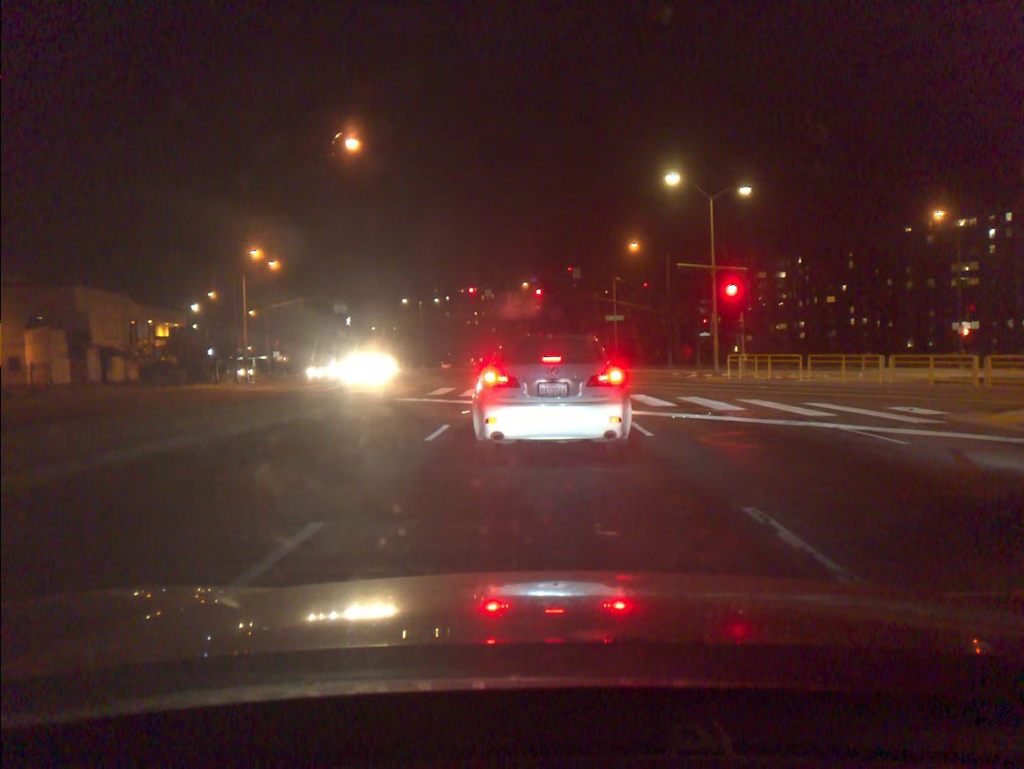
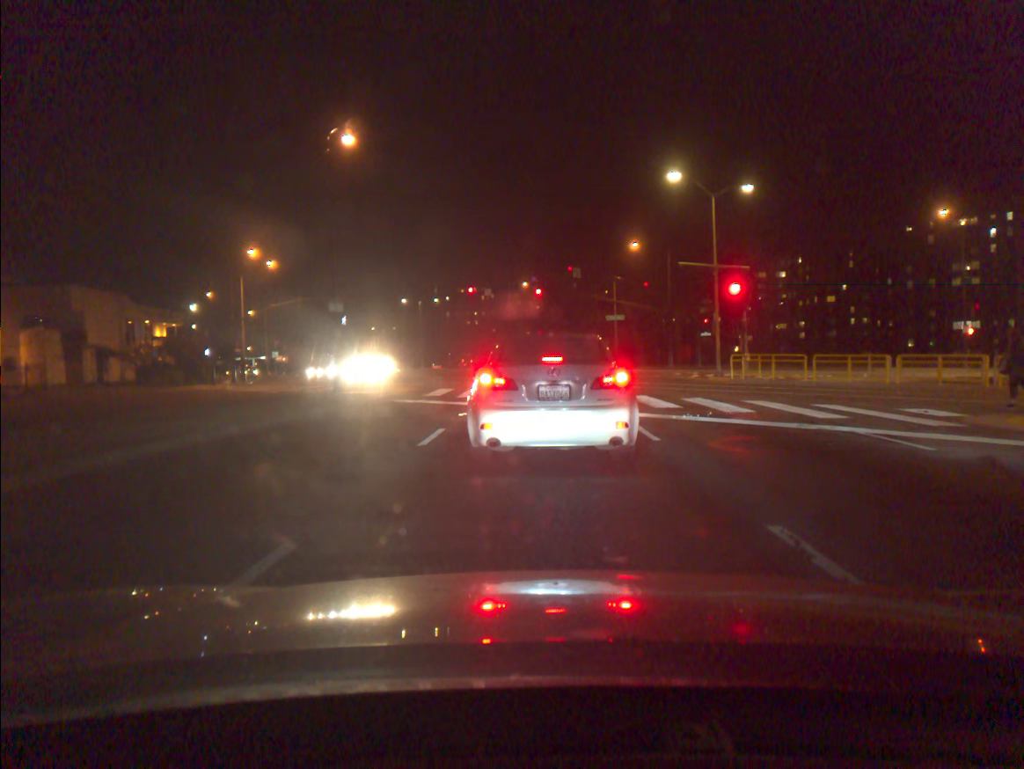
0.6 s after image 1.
(0.0, +0.7) m; 0°
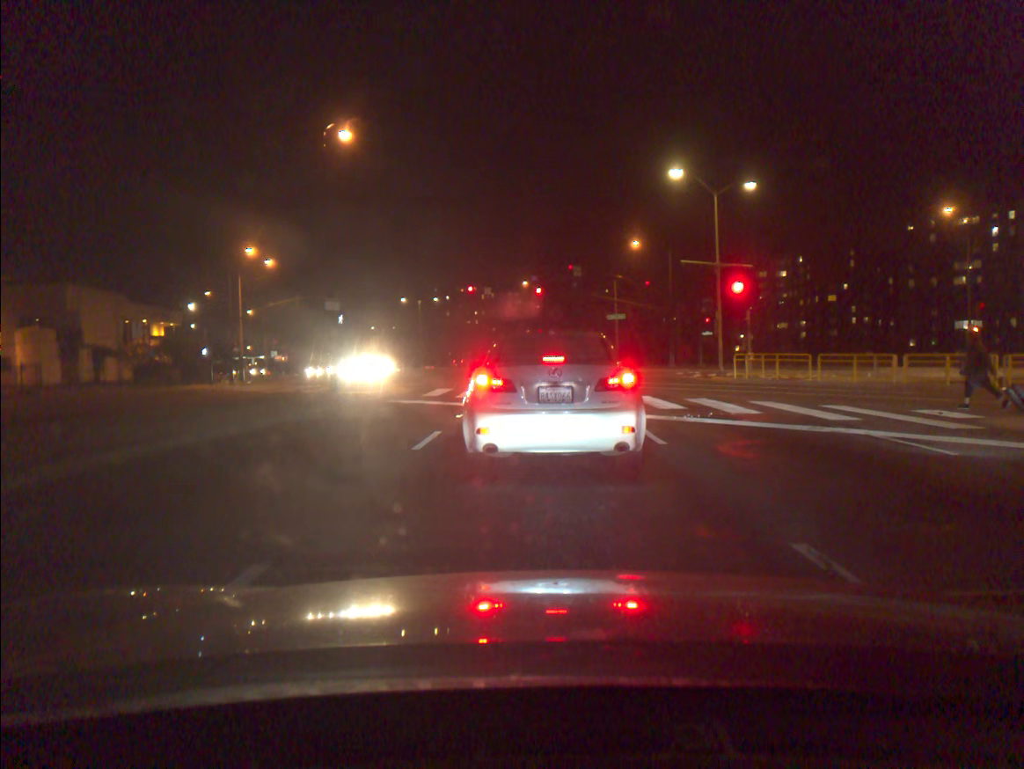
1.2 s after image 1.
(0.0, +0.5) m; 0°
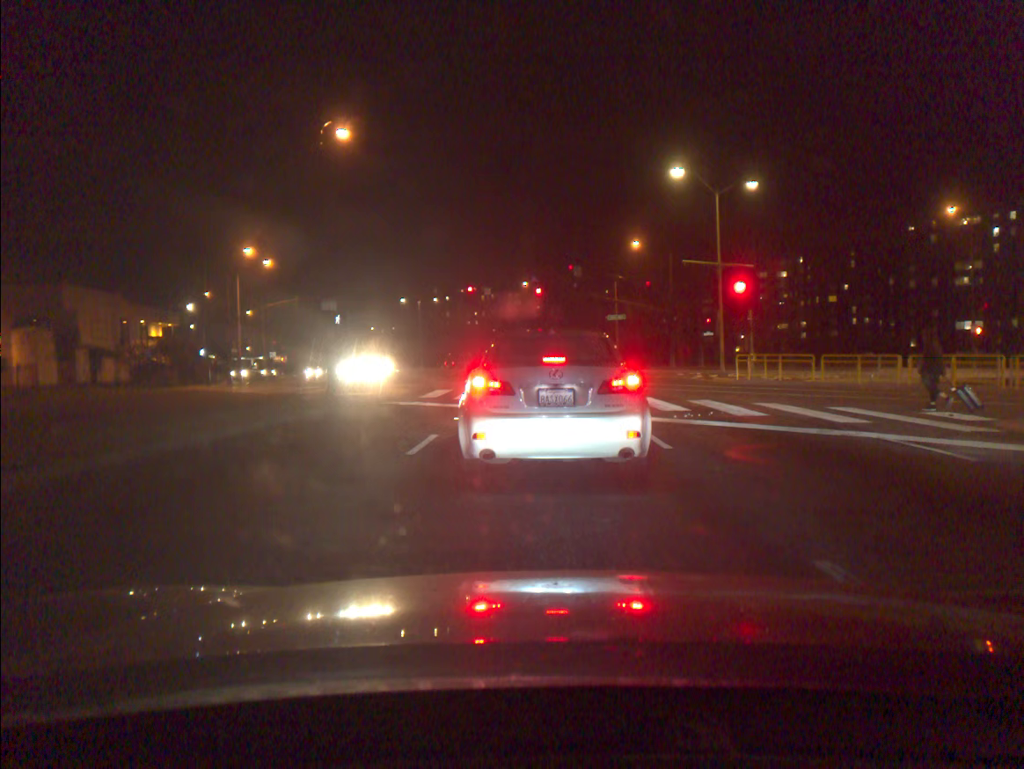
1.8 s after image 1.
(0.0, +0.4) m; 0°
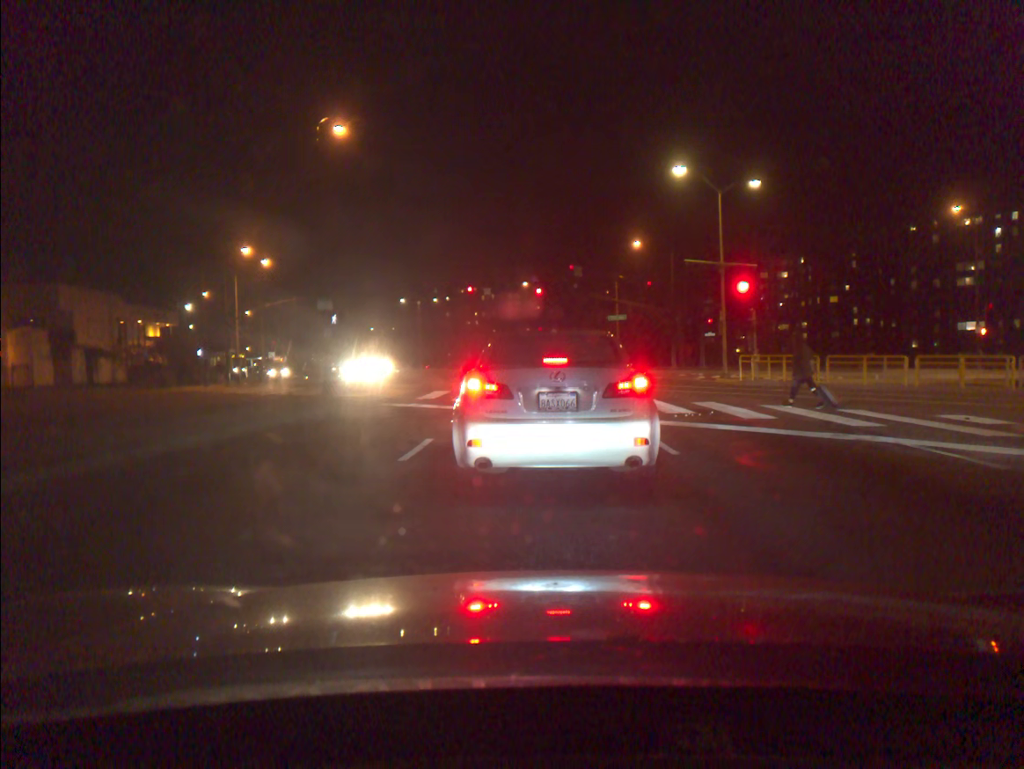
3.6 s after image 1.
(0.0, +0.5) m; 0°
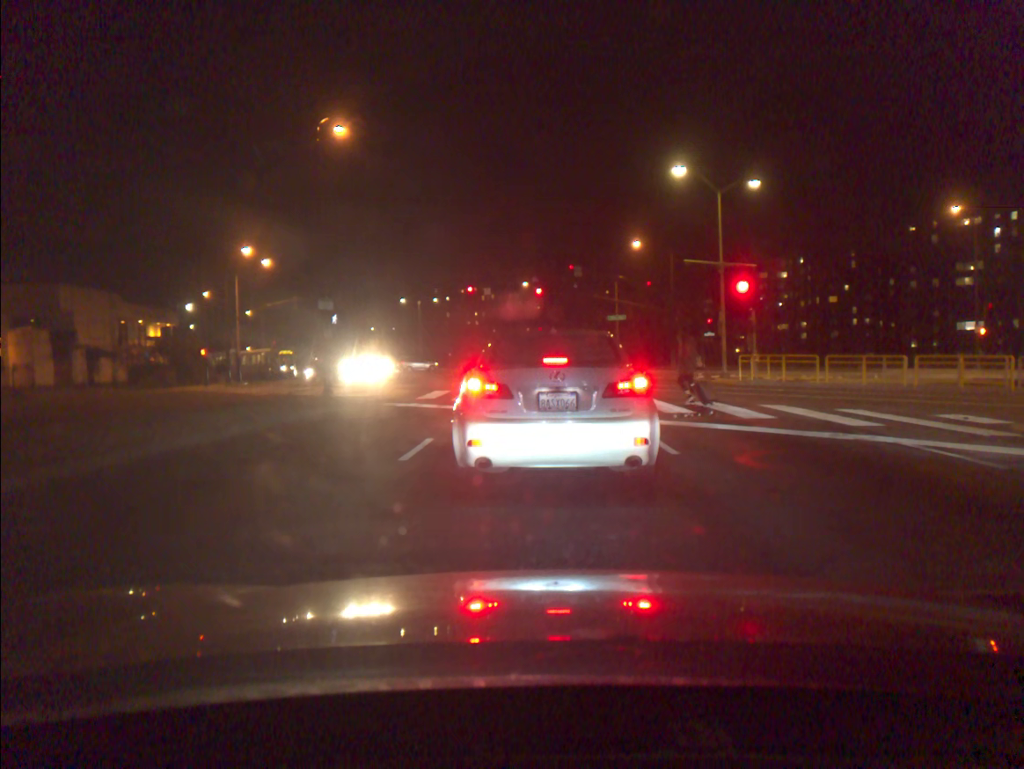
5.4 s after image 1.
(0.0, 0.0) m; 0°
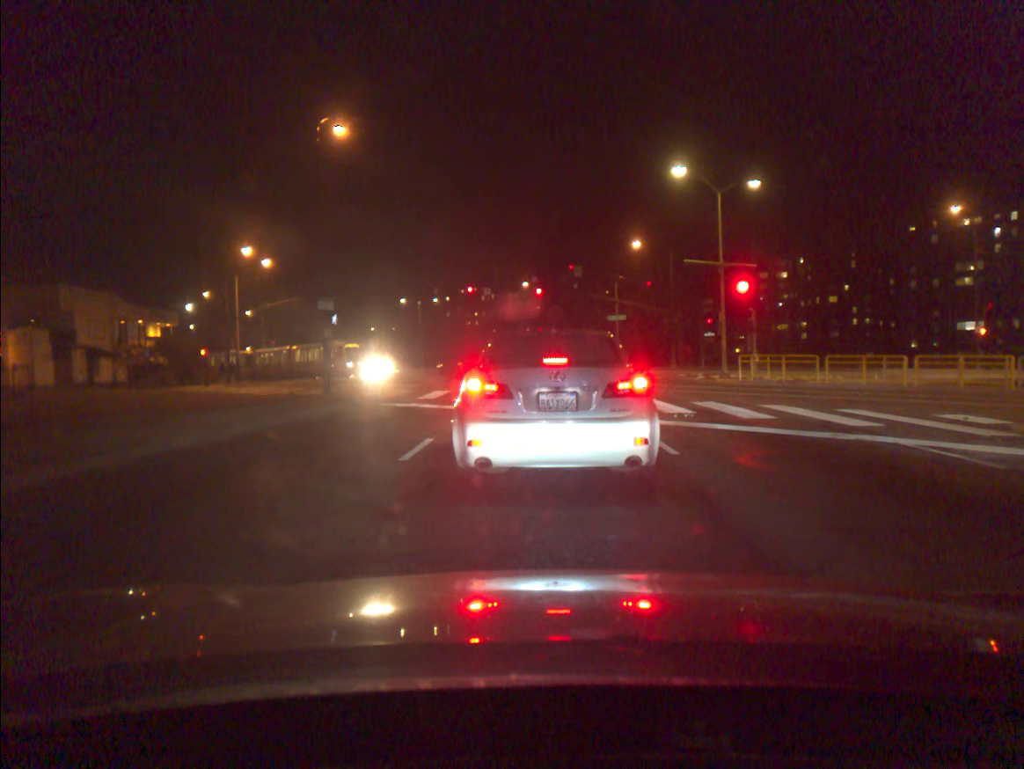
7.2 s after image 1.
(0.0, 0.0) m; 0°
